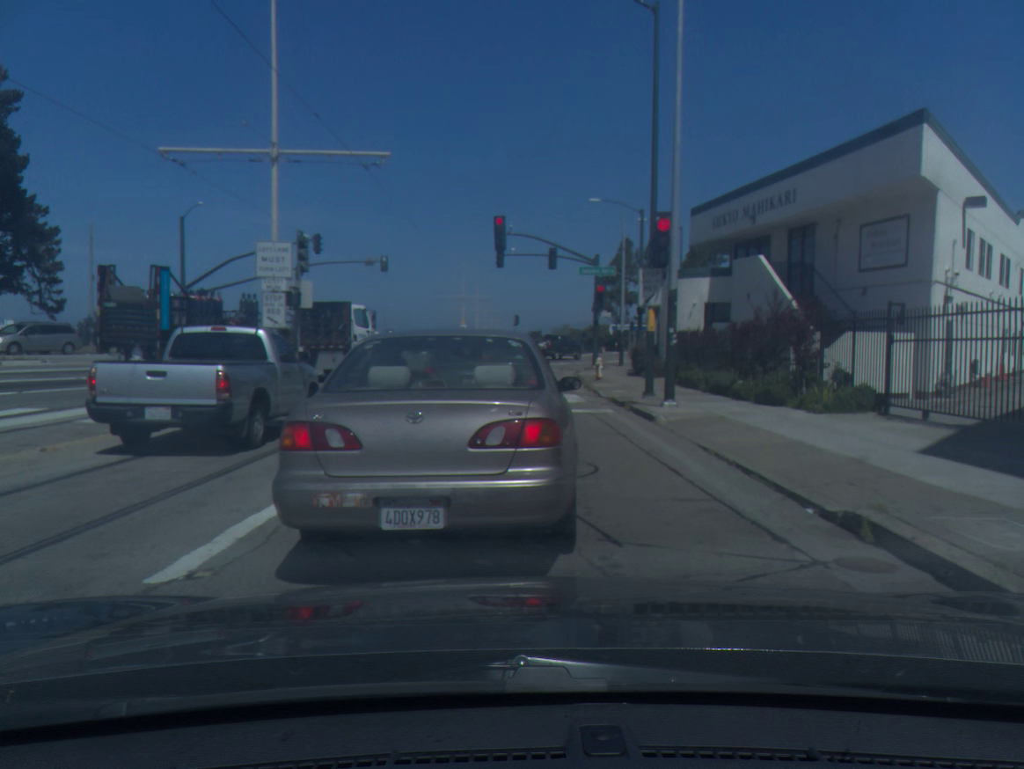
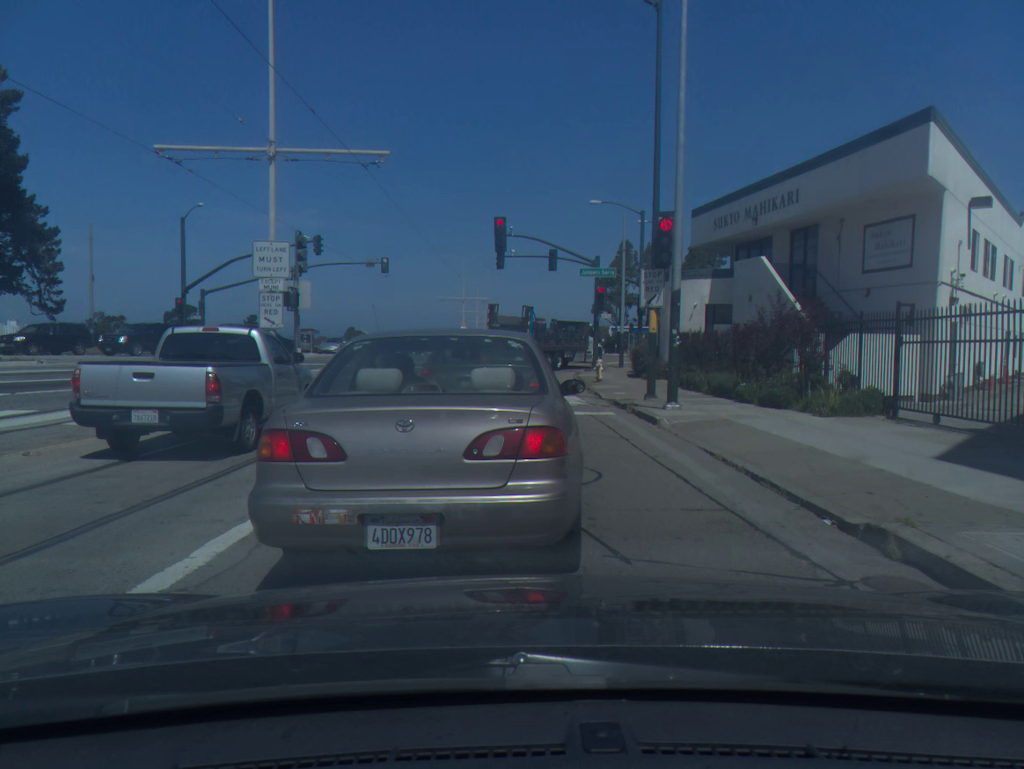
(0.0, +0.4) m; 0°
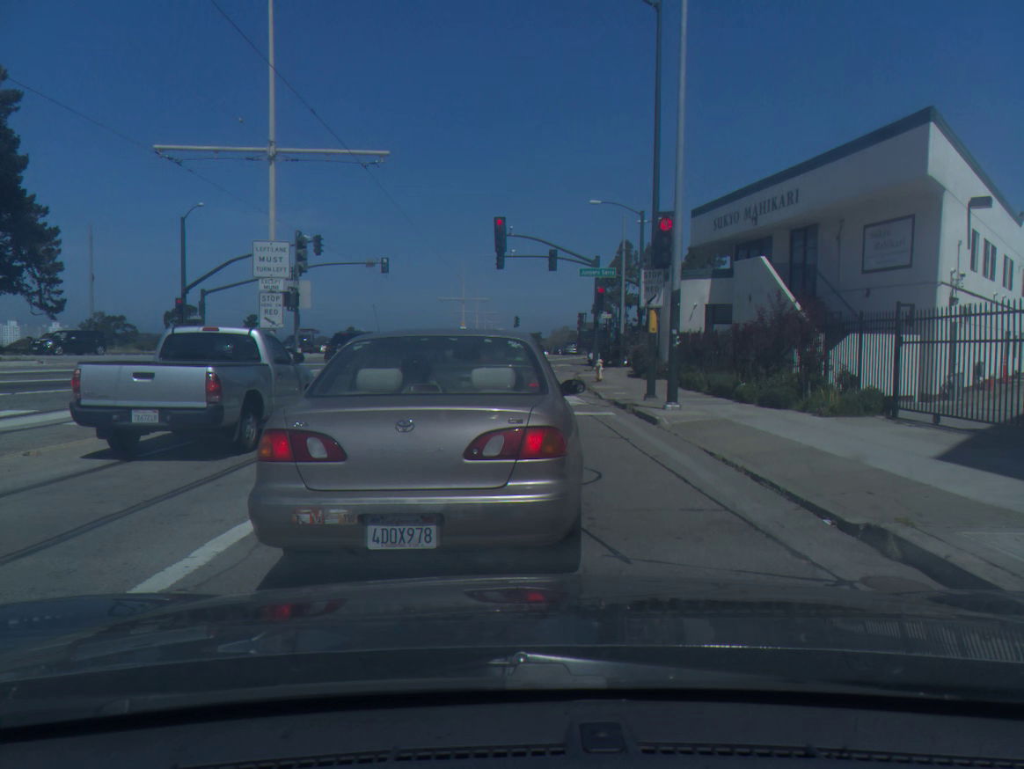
(0.0, 0.0) m; 0°
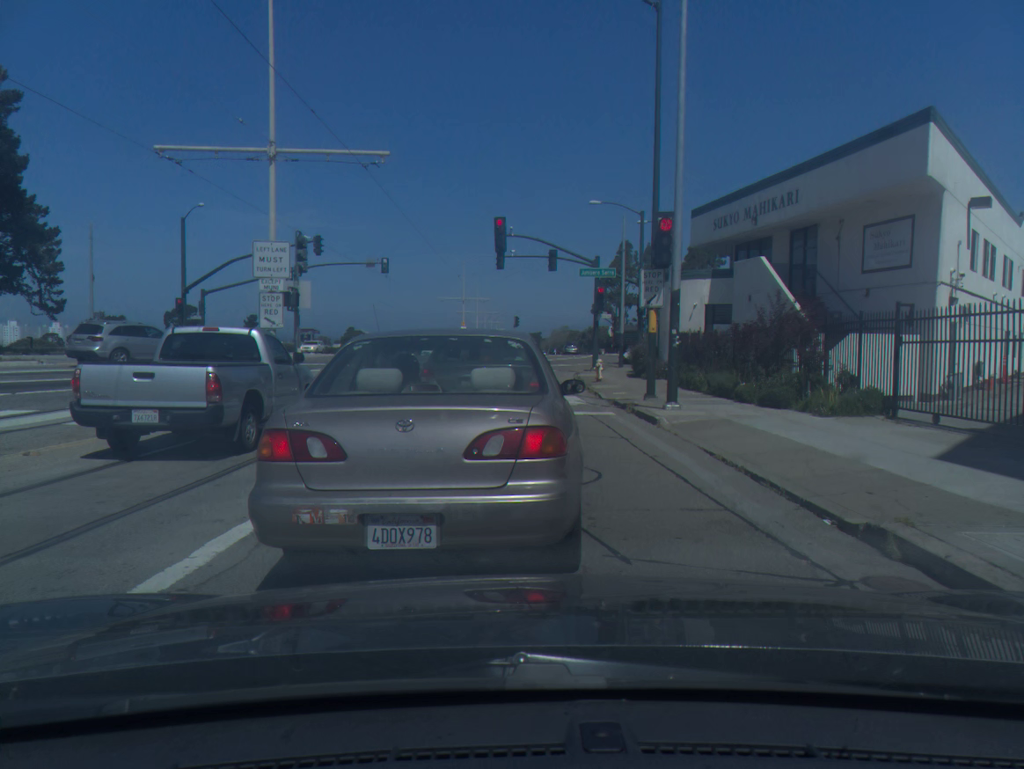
(0.0, 0.0) m; 0°
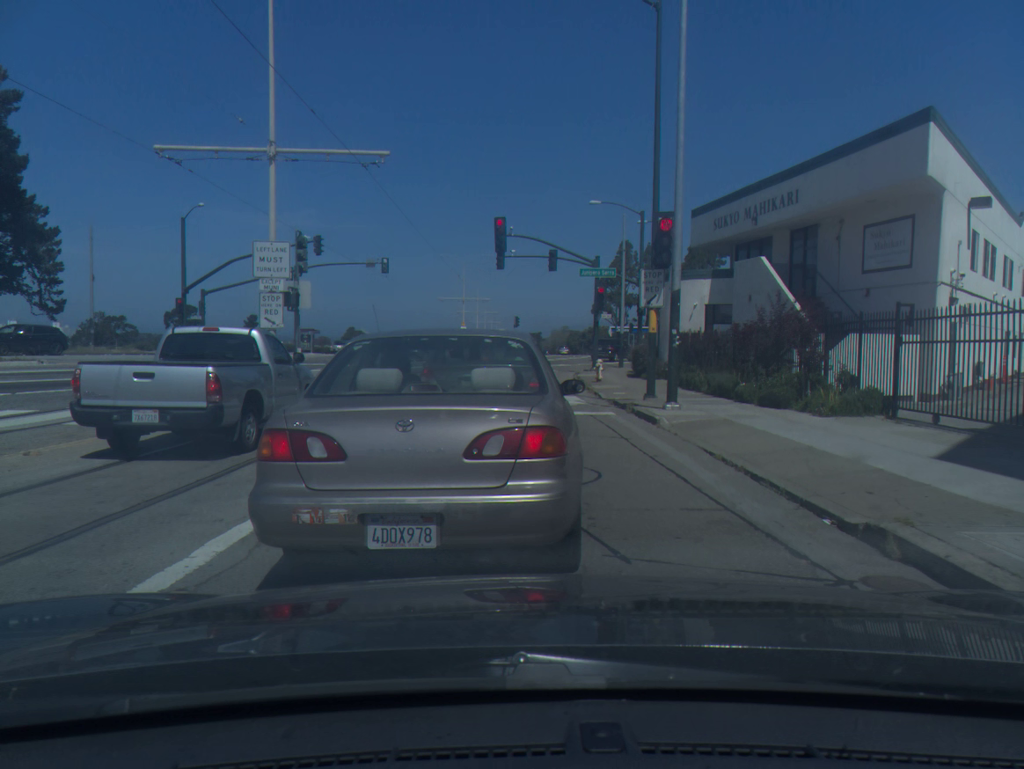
(-0.1, 0.0) m; 0°
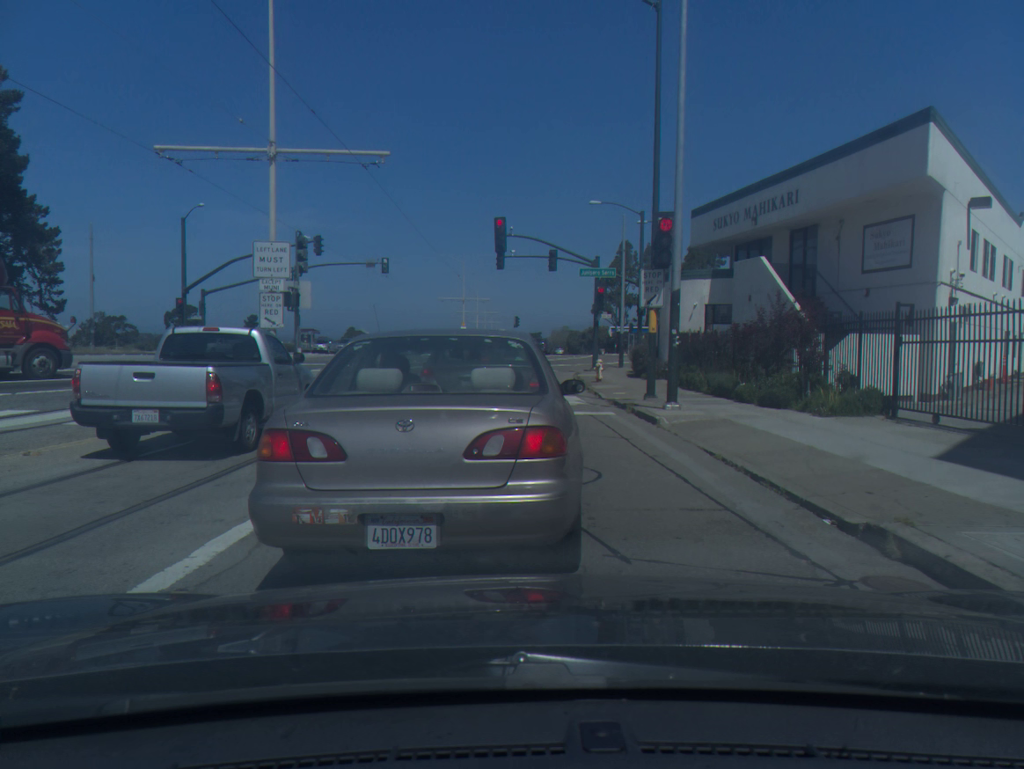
(0.0, 0.0) m; 0°
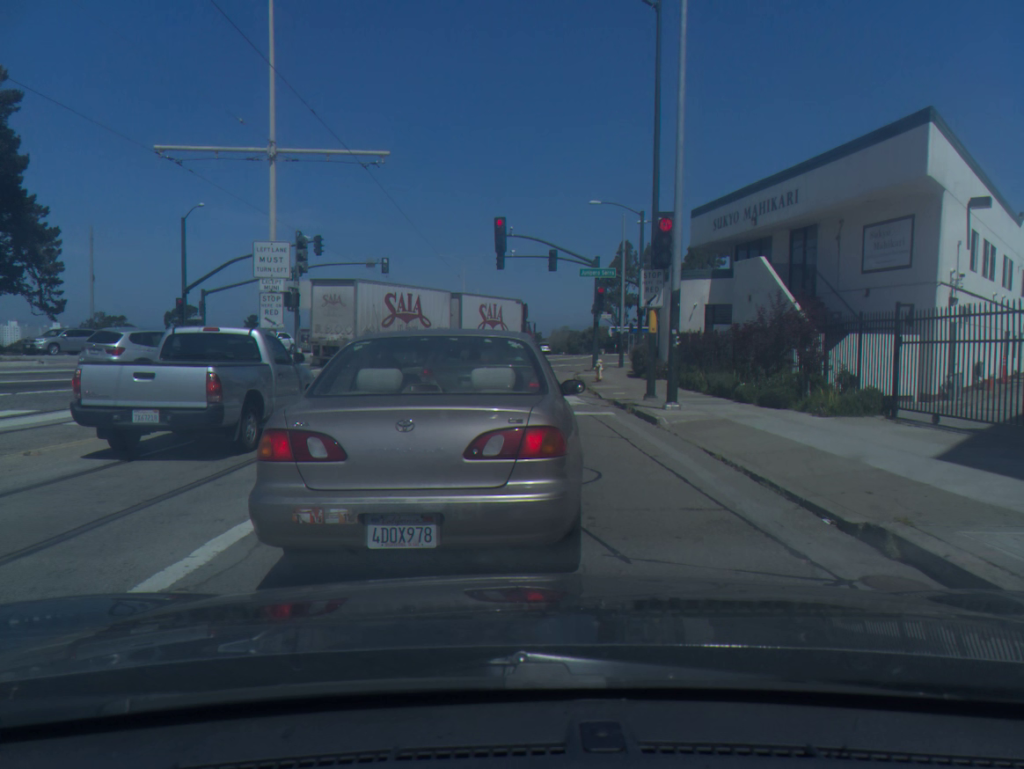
(+0.2, -0.1) m; 0°
